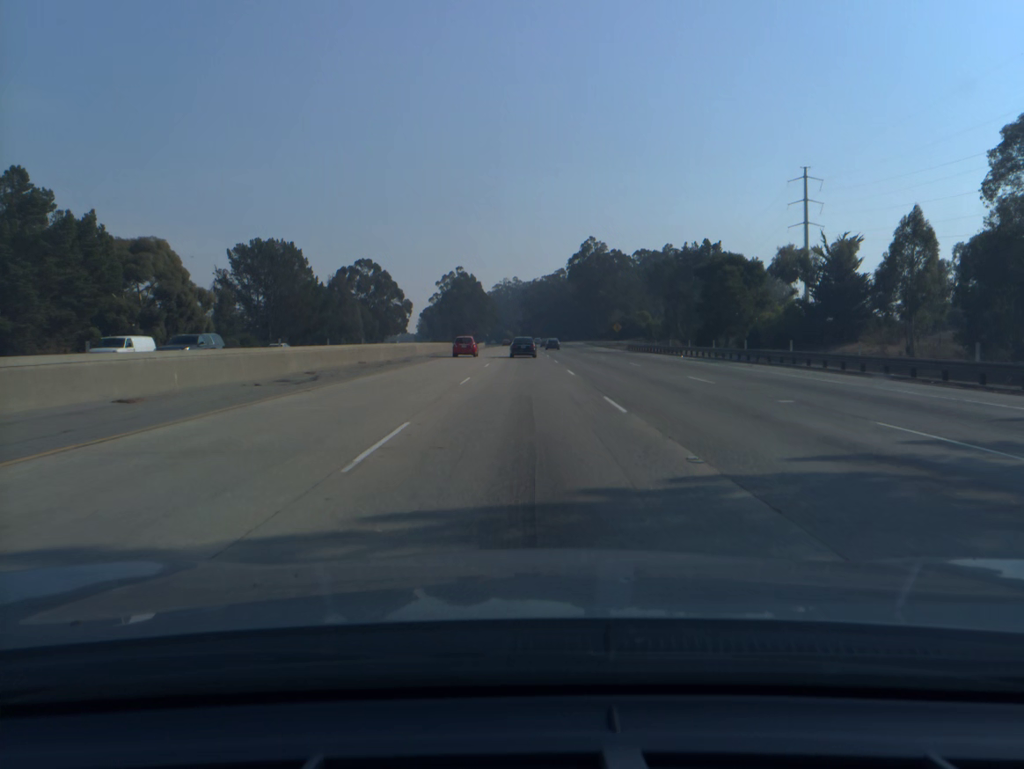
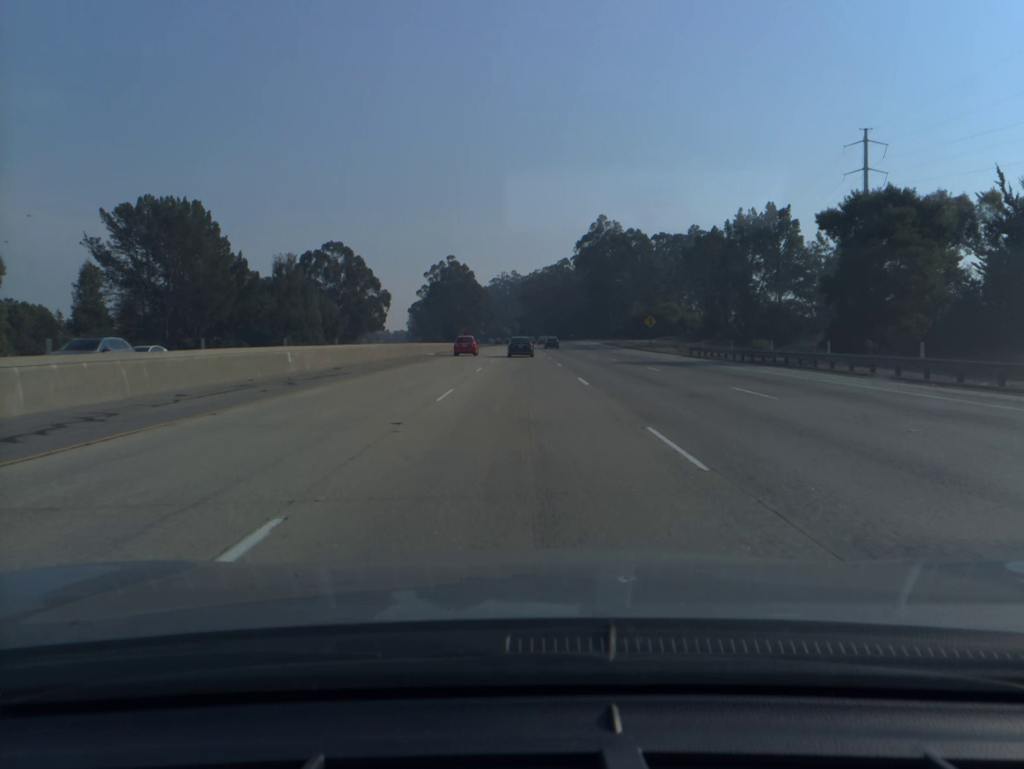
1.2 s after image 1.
(+0.1, +35.1) m; 0°
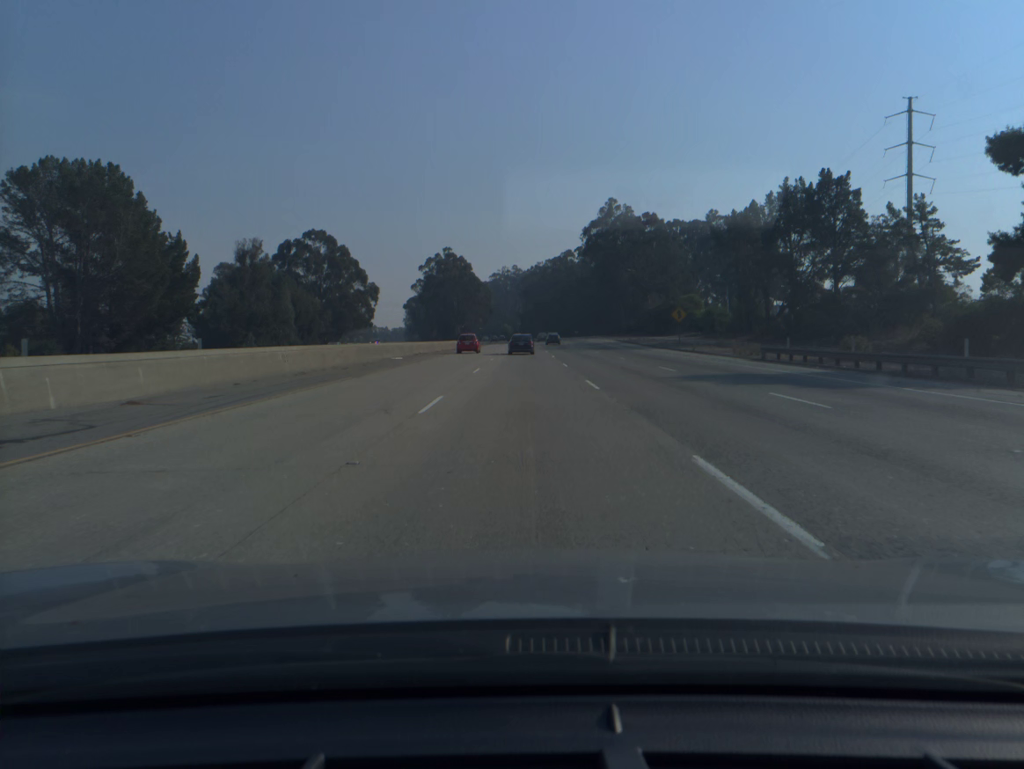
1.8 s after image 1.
(0.0, +17.5) m; 0°
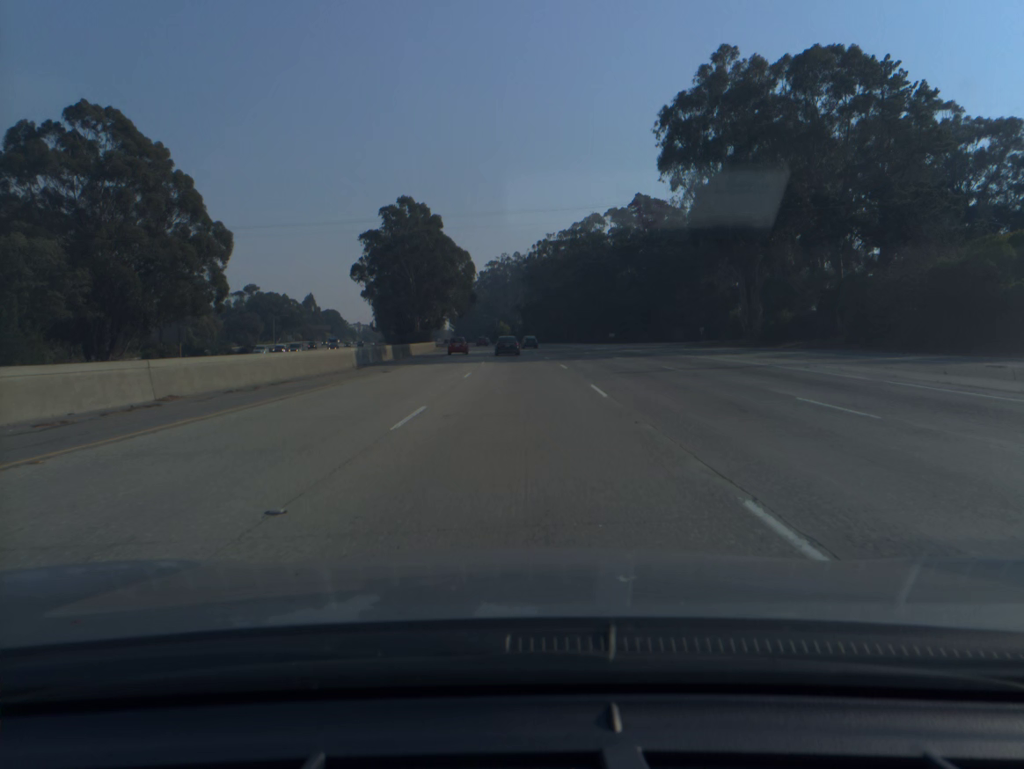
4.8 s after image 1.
(+0.1, +89.7) m; 0°
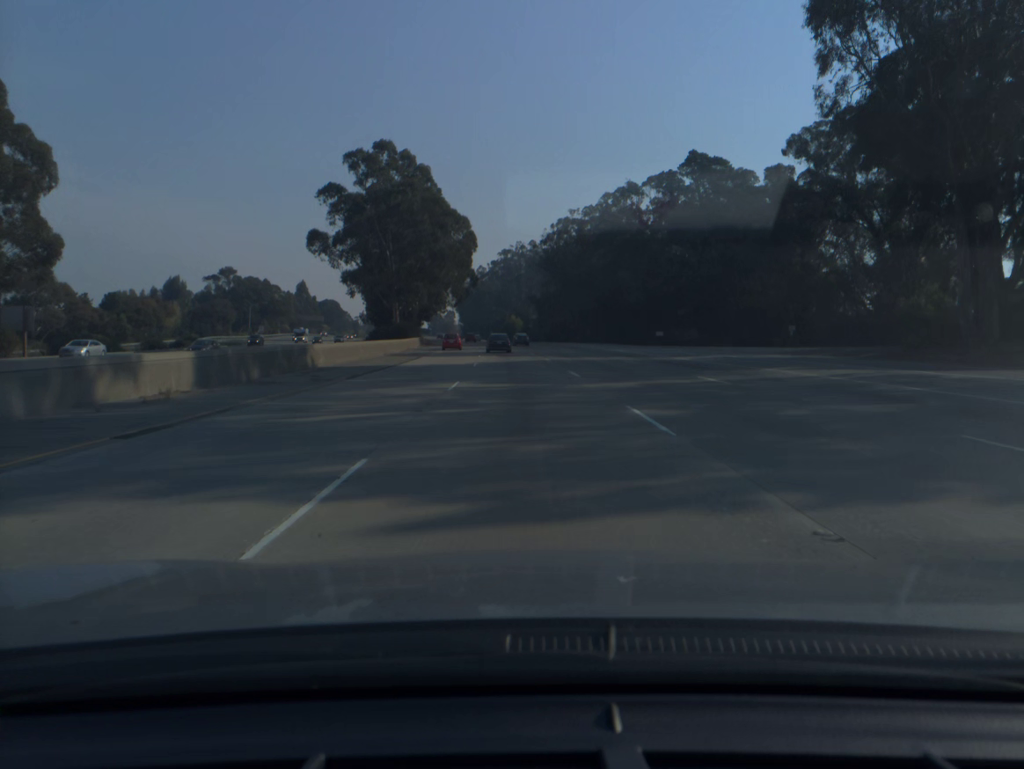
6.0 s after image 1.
(-0.3, +35.7) m; -1°
